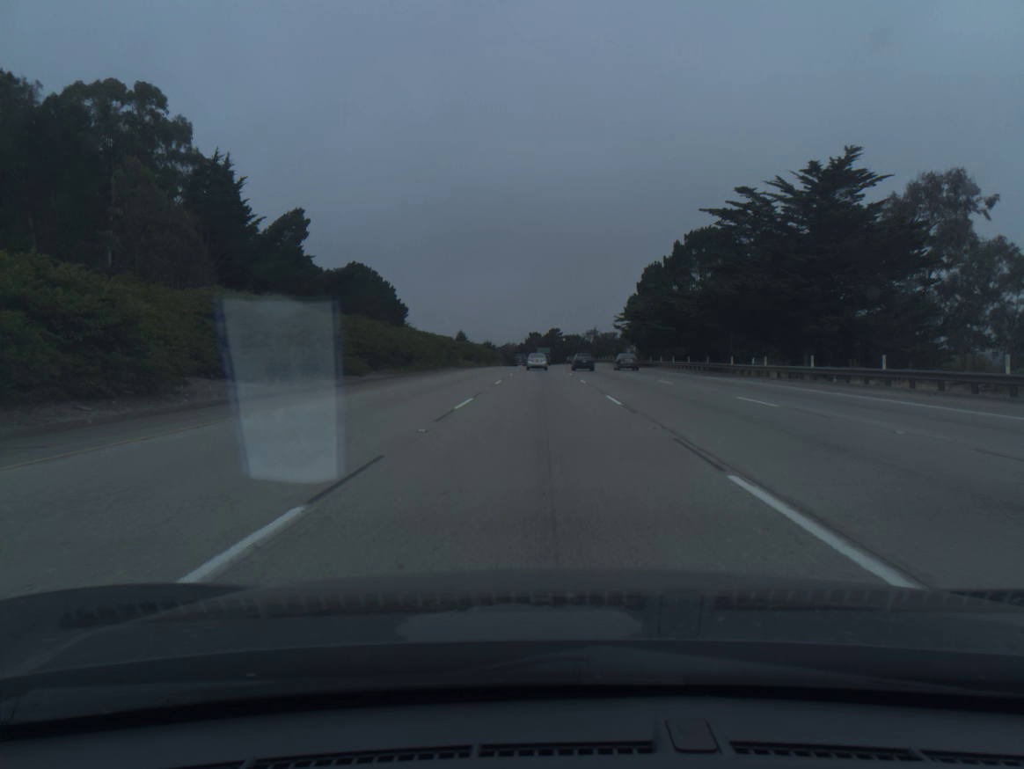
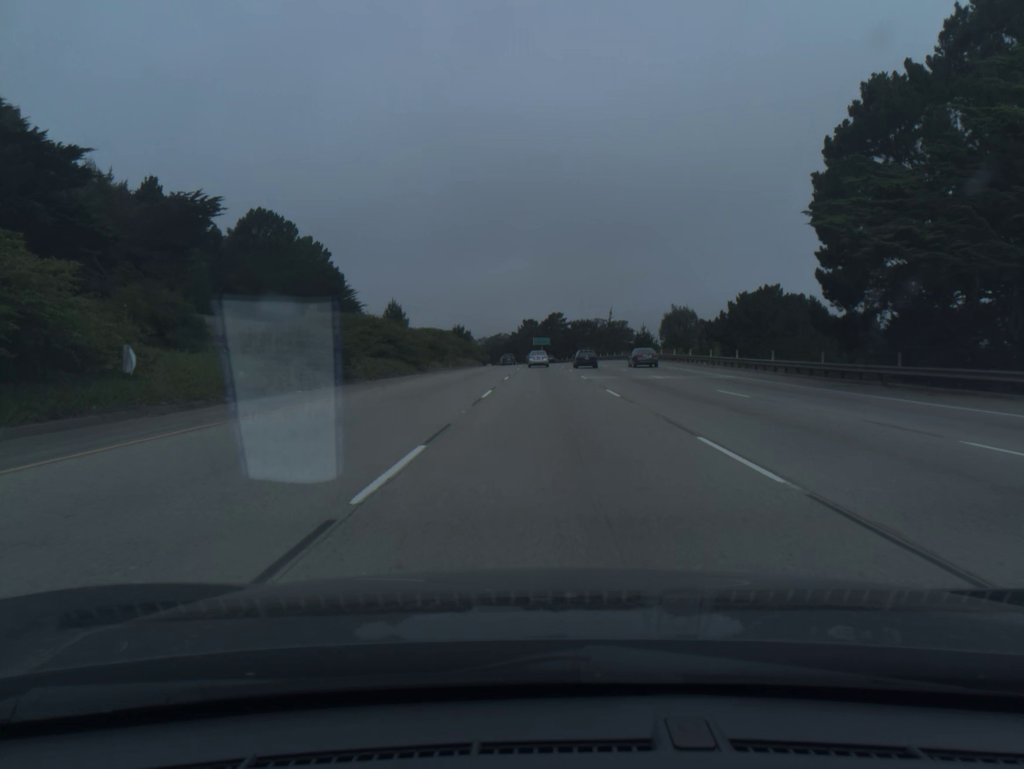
(-0.1, +69.4) m; 0°
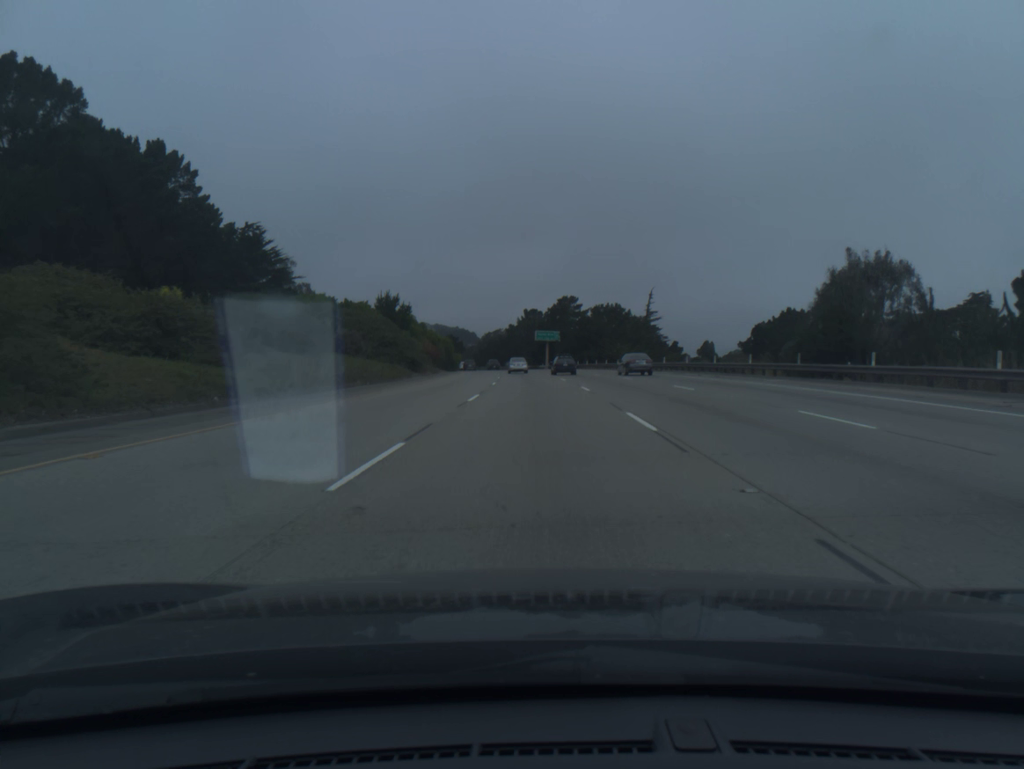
(+0.4, +67.6) m; 0°
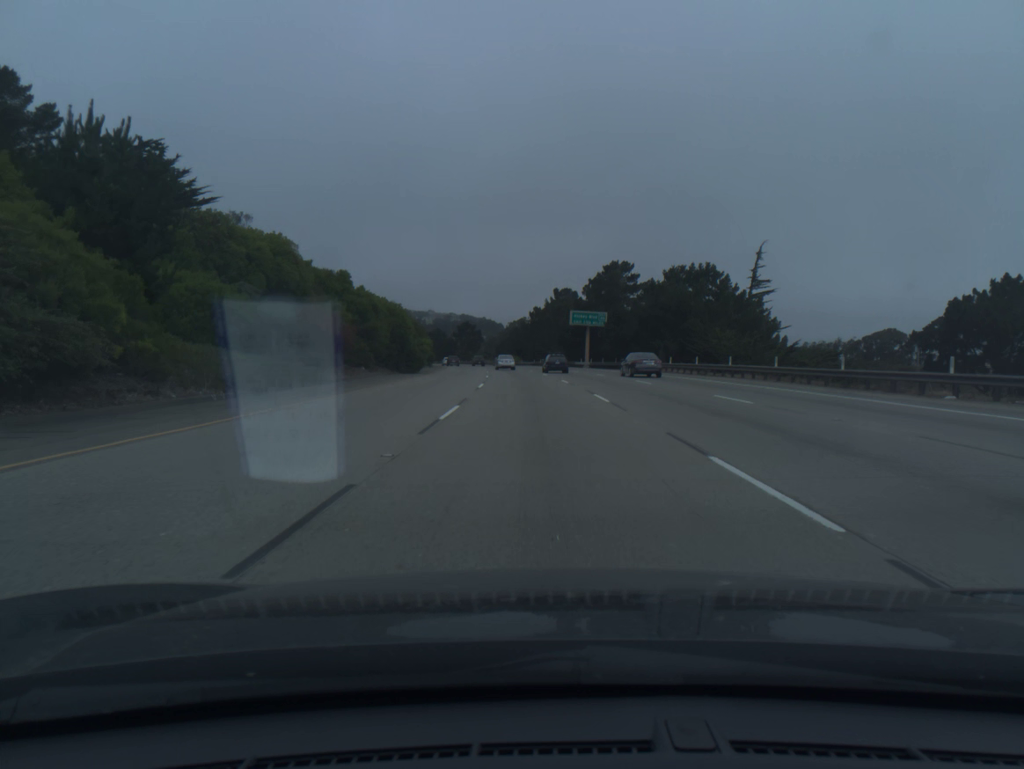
(-0.8, +51.1) m; -2°
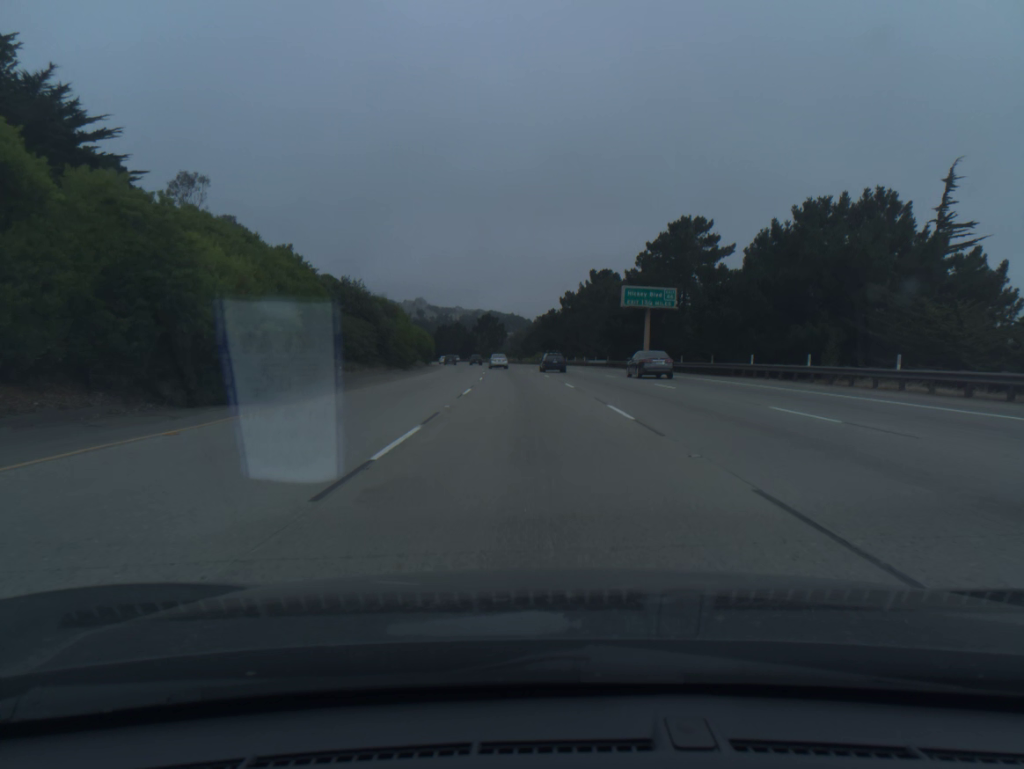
(-0.6, +34.7) m; -2°
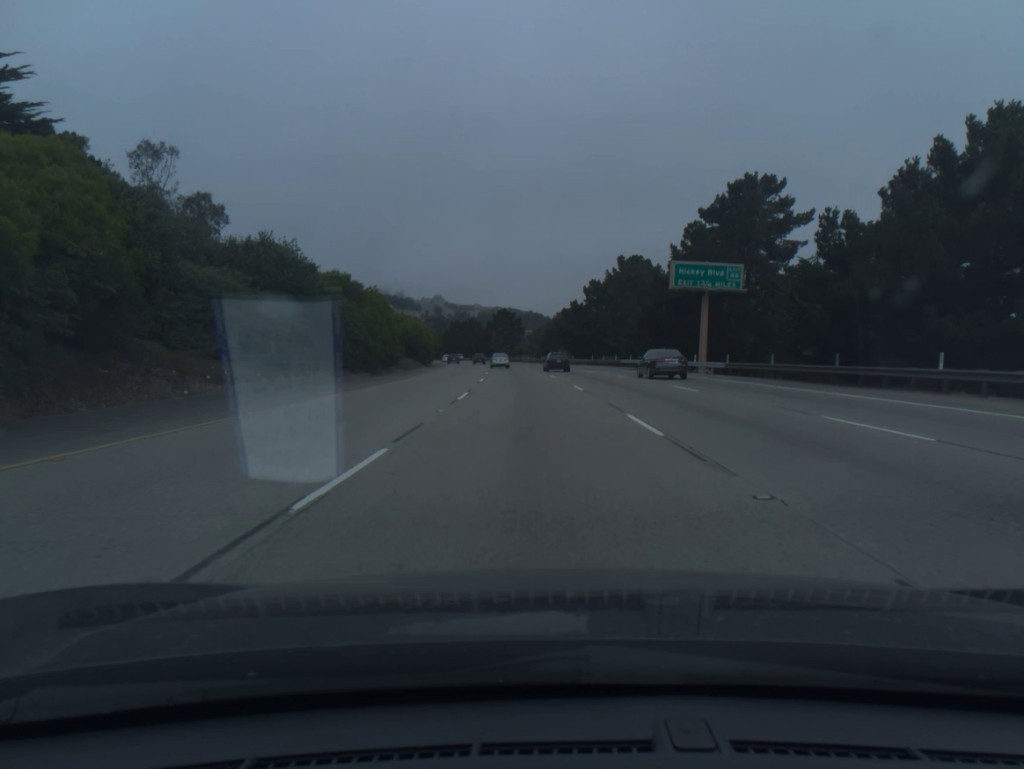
(-0.2, +17.5) m; -1°
